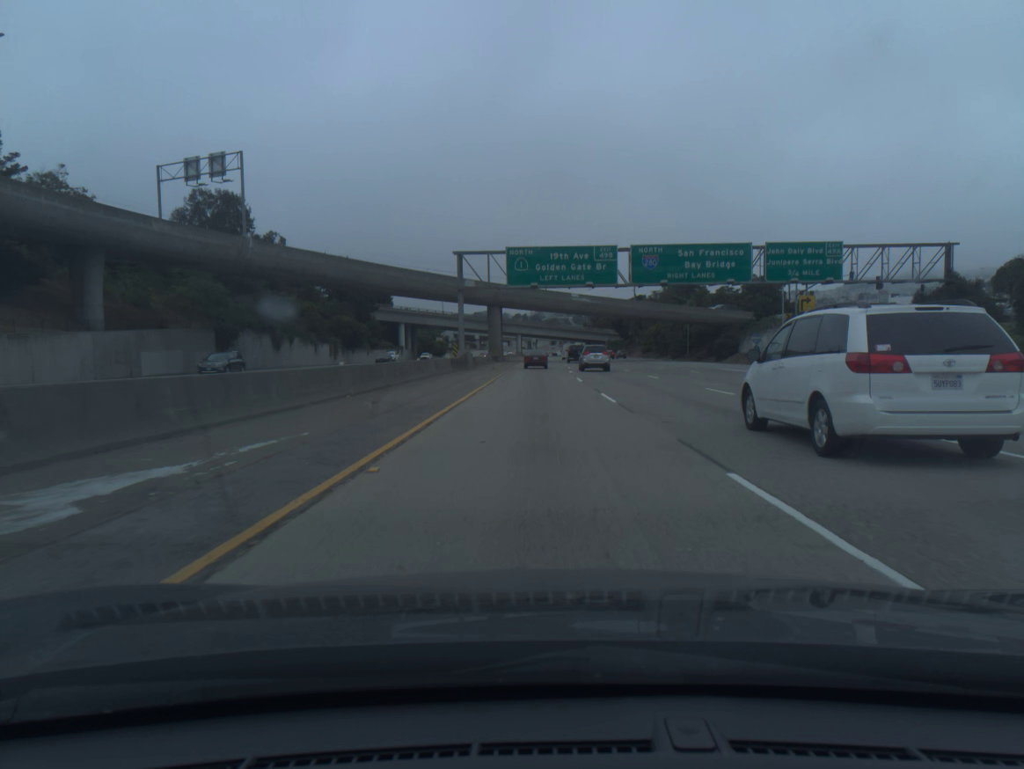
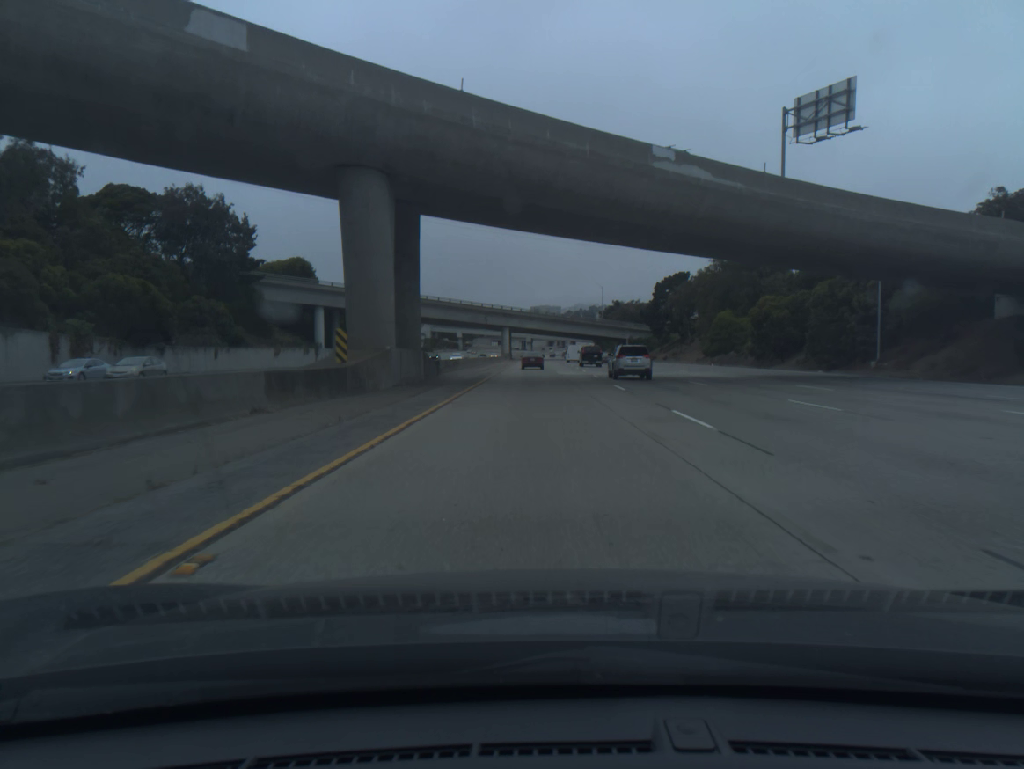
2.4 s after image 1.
(0.0, +76.6) m; 0°
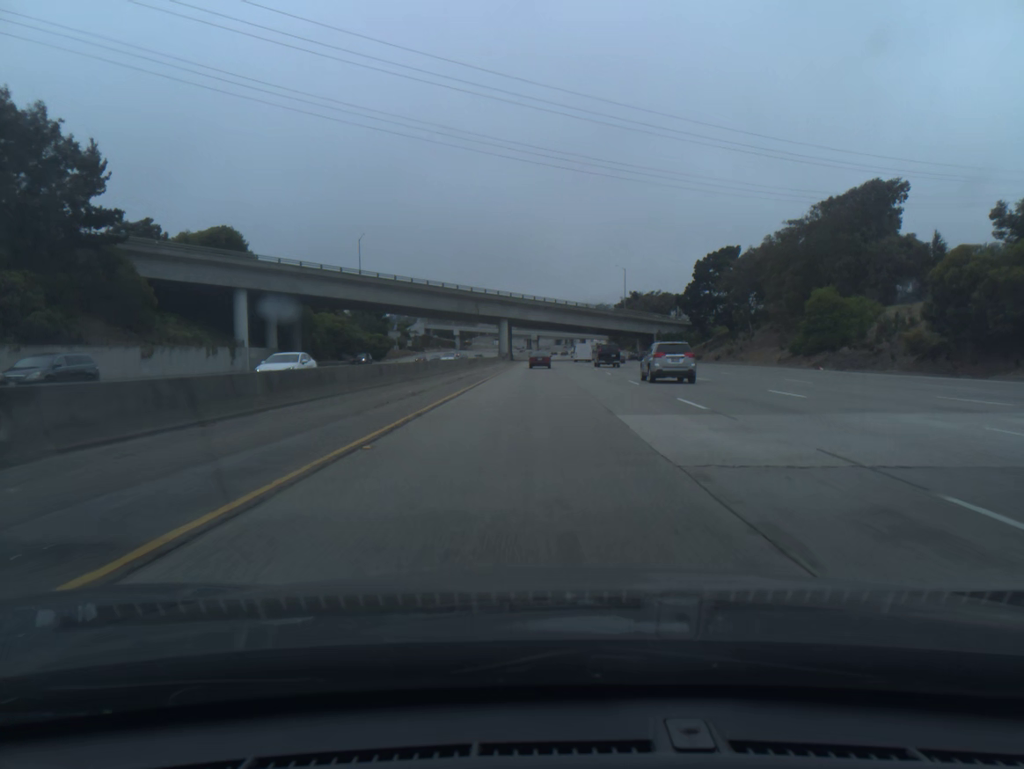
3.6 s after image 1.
(-0.1, +38.4) m; 0°
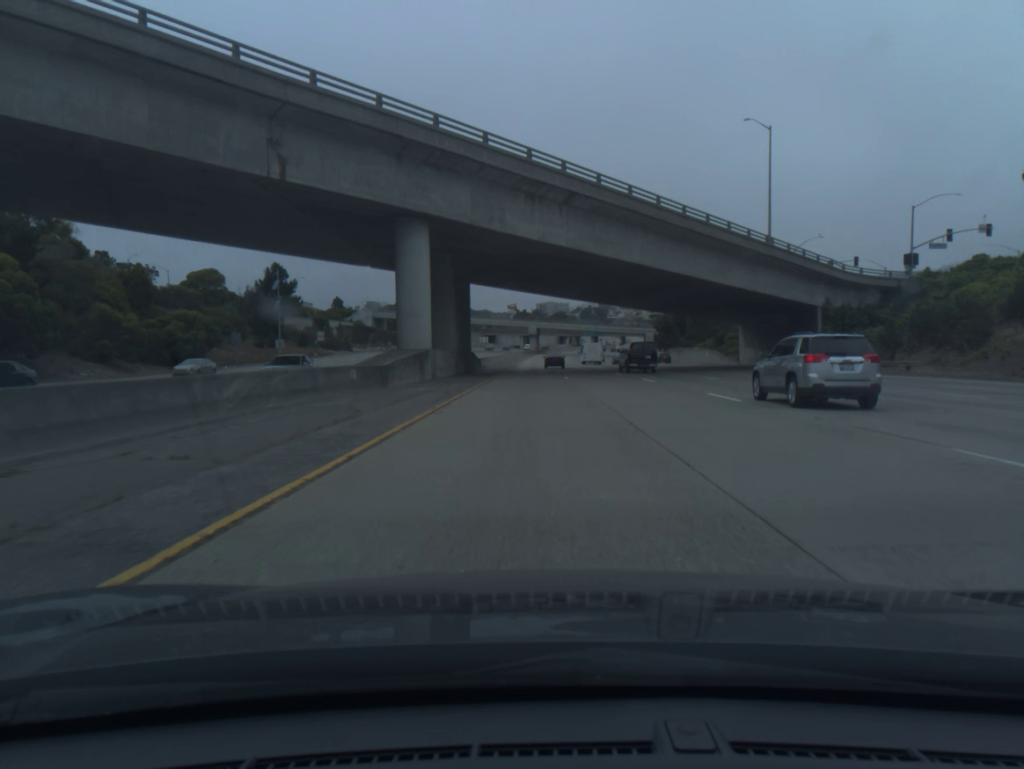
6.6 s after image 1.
(-0.3, +96.4) m; 0°
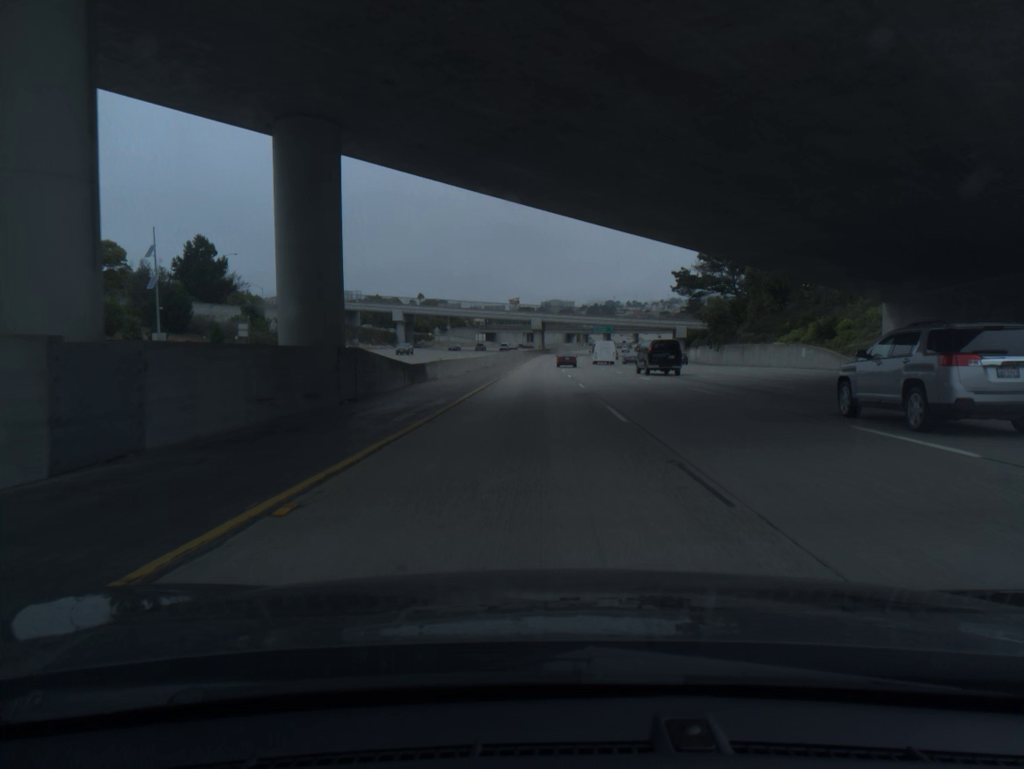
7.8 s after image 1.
(0.0, +38.9) m; 0°
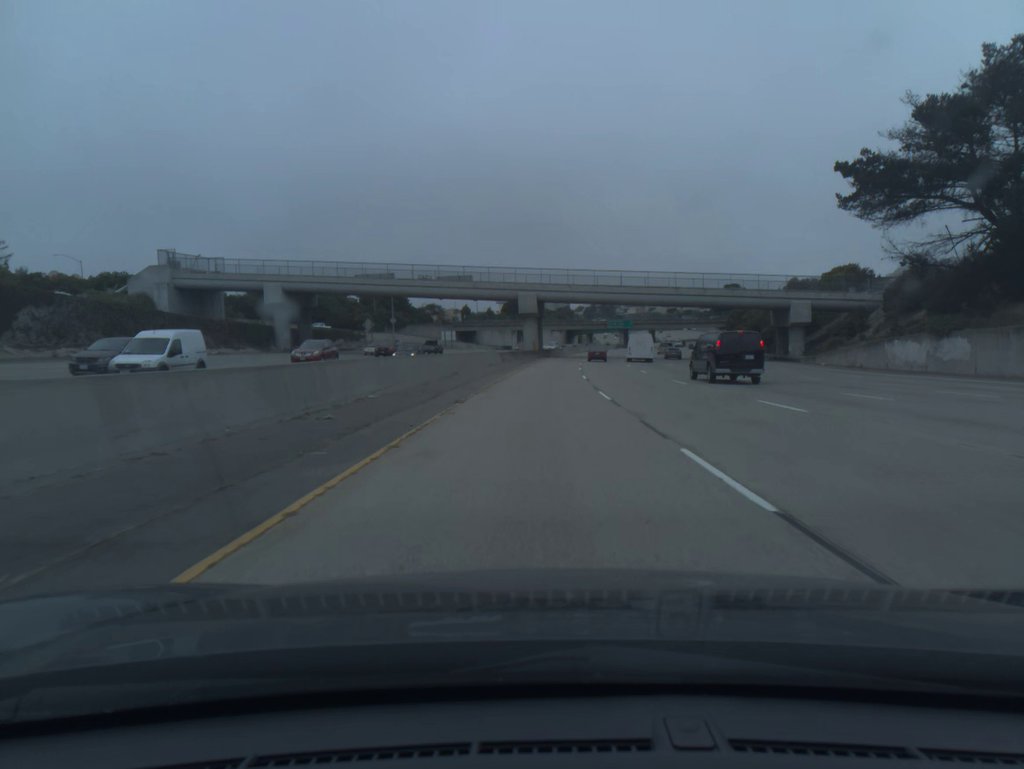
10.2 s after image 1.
(+0.1, +78.8) m; 0°
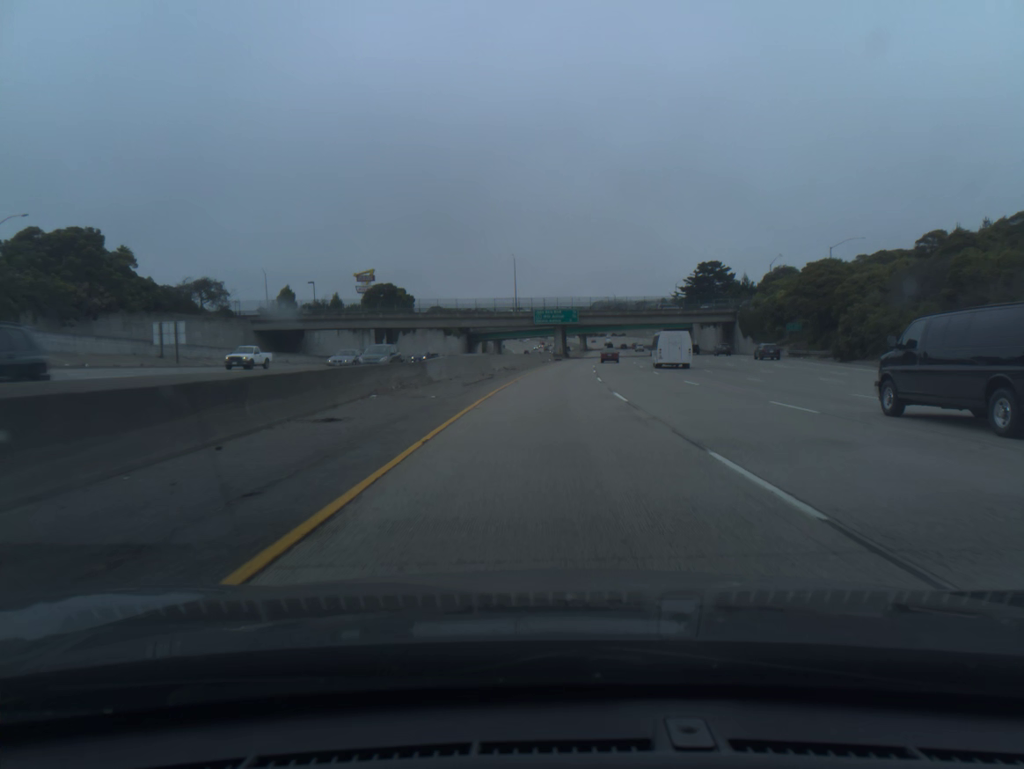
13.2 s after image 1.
(+4.6, +100.0) m; +7°
